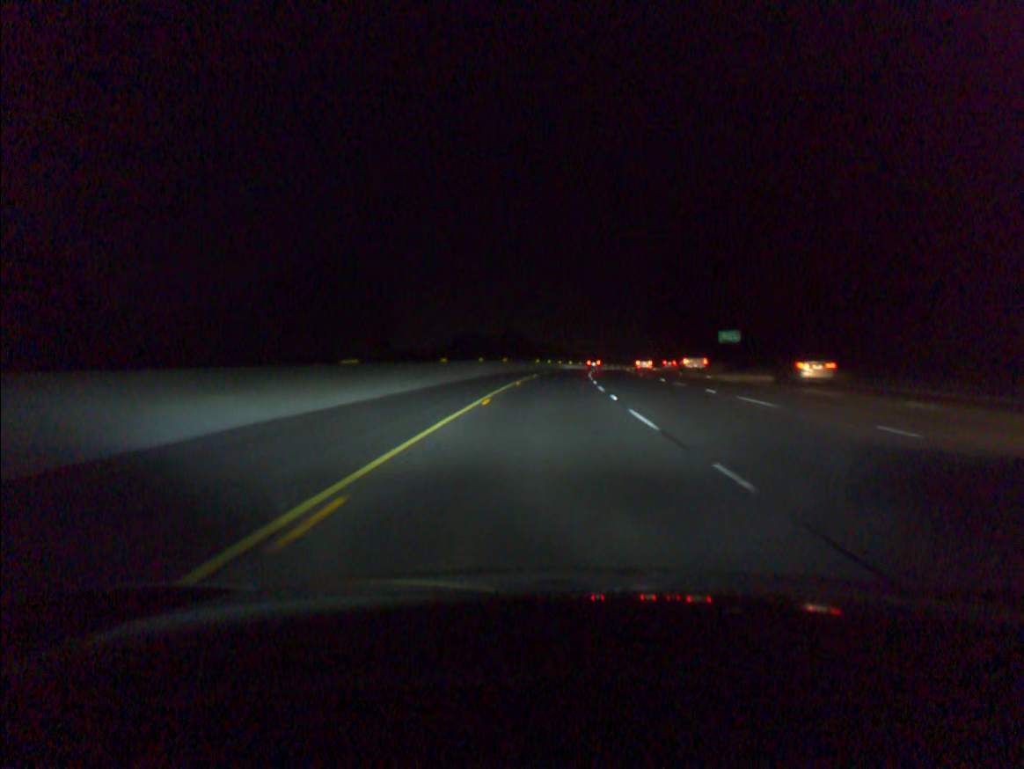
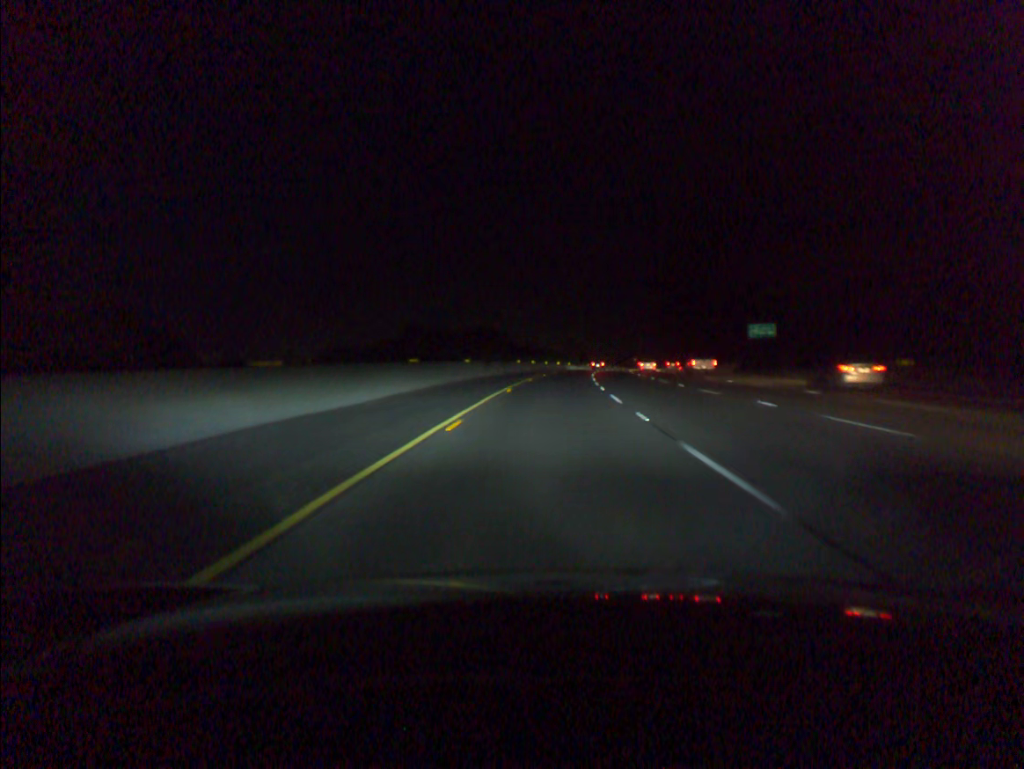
(+0.2, +21.3) m; +1°
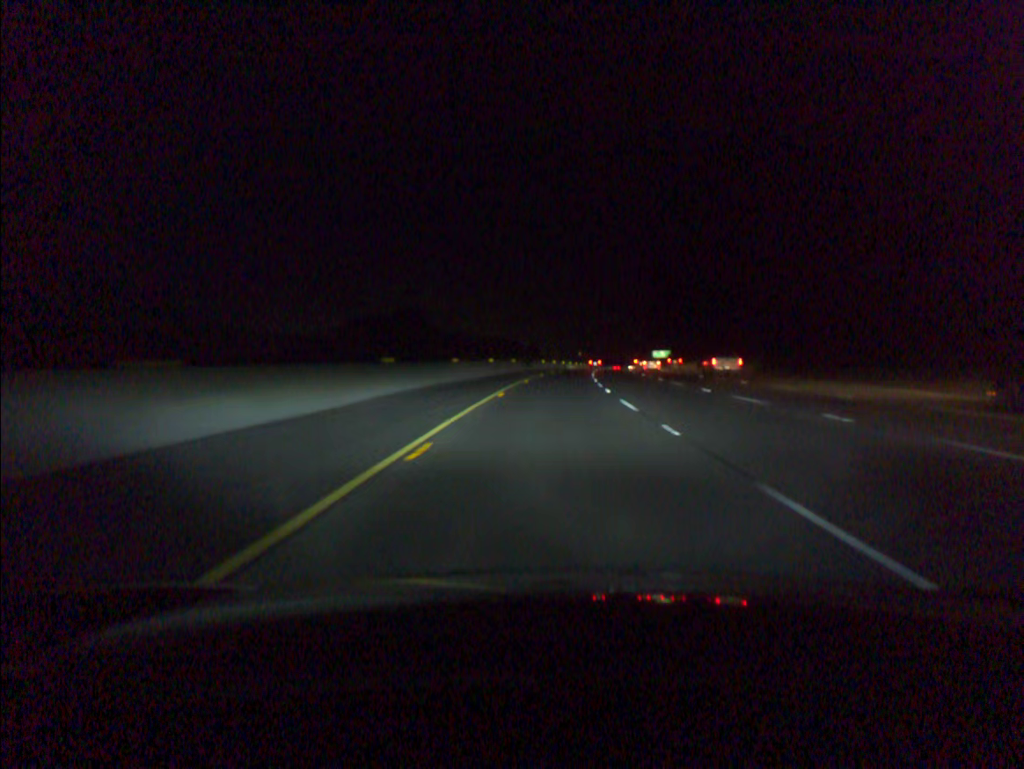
(+2.2, +62.2) m; +4°
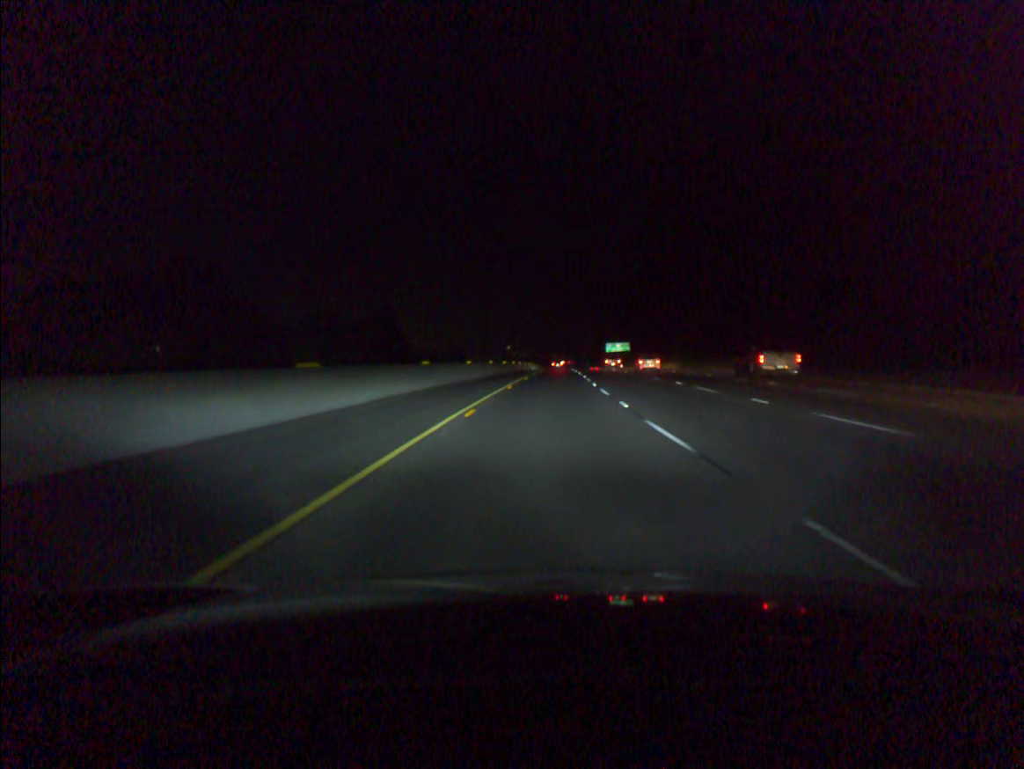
(+3.7, +80.5) m; +5°
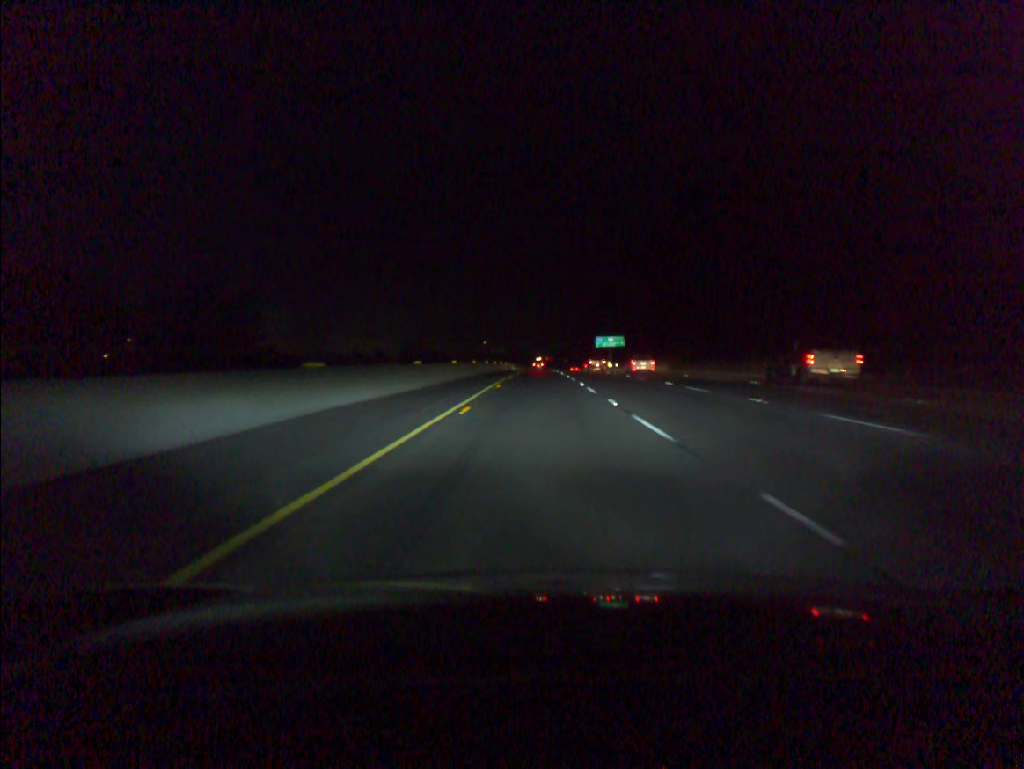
(+0.7, +42.9) m; +2°
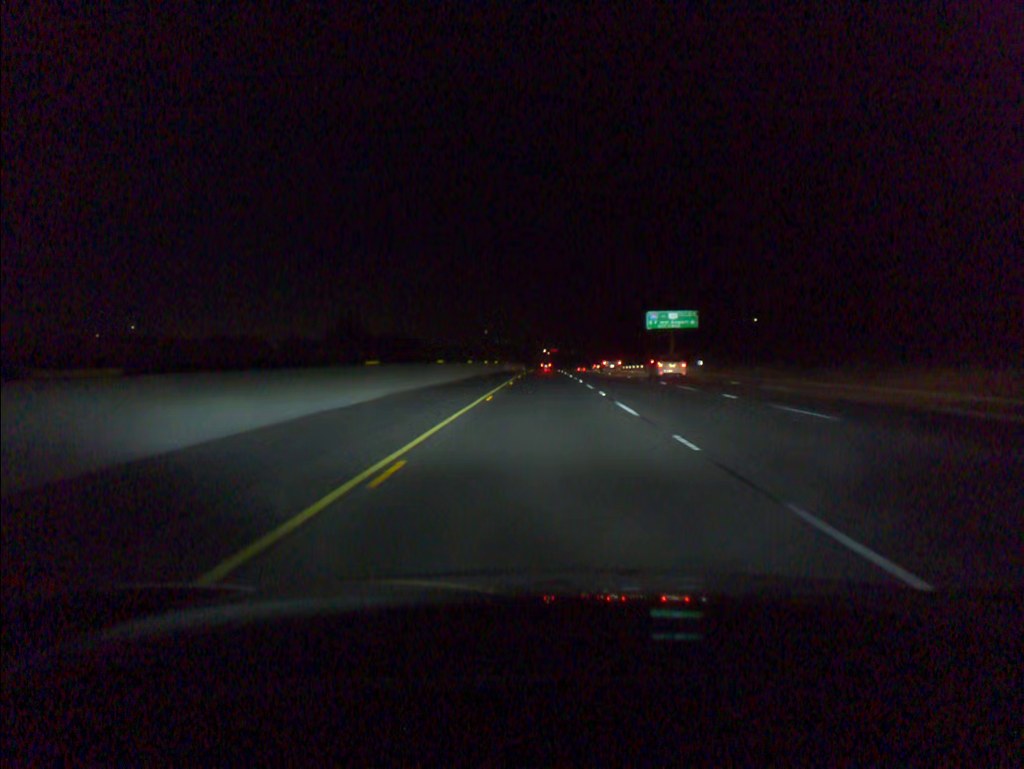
(-0.2, +82.4) m; 0°
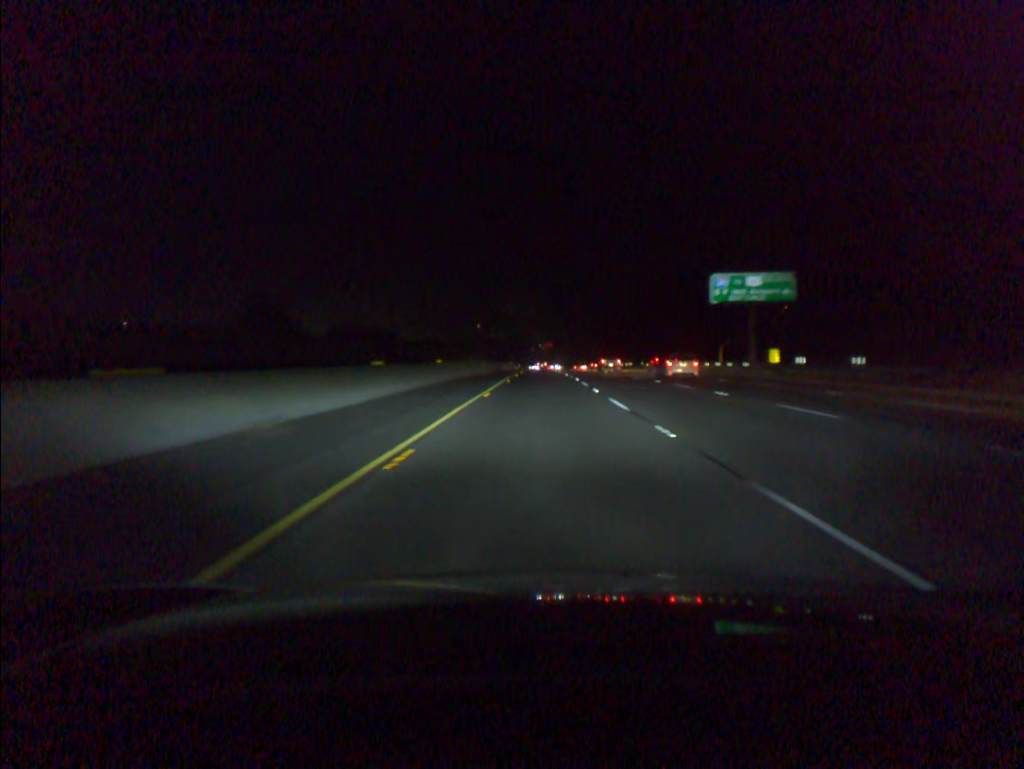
(+0.1, +42.8) m; 0°
